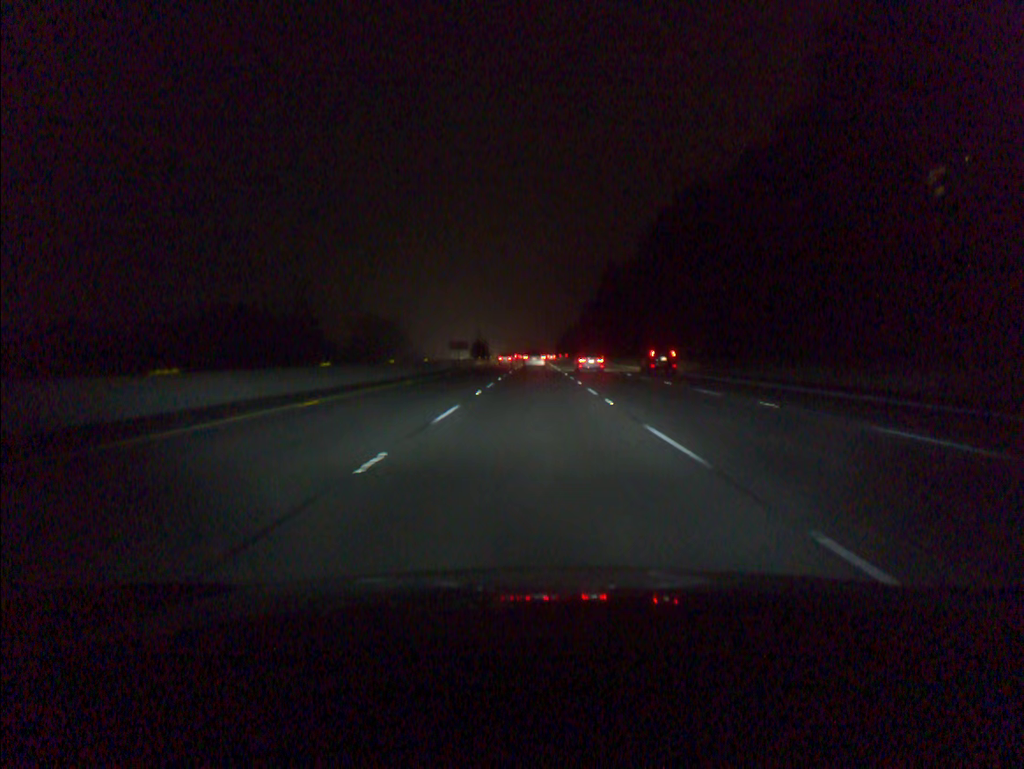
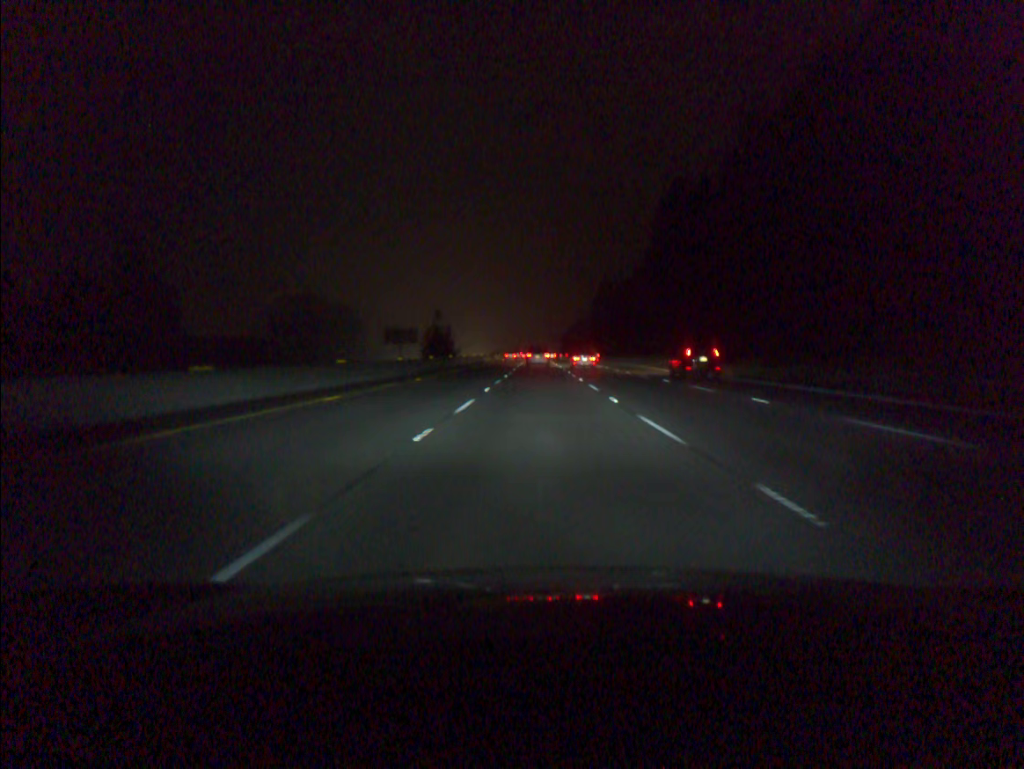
(-0.5, +85.9) m; 0°
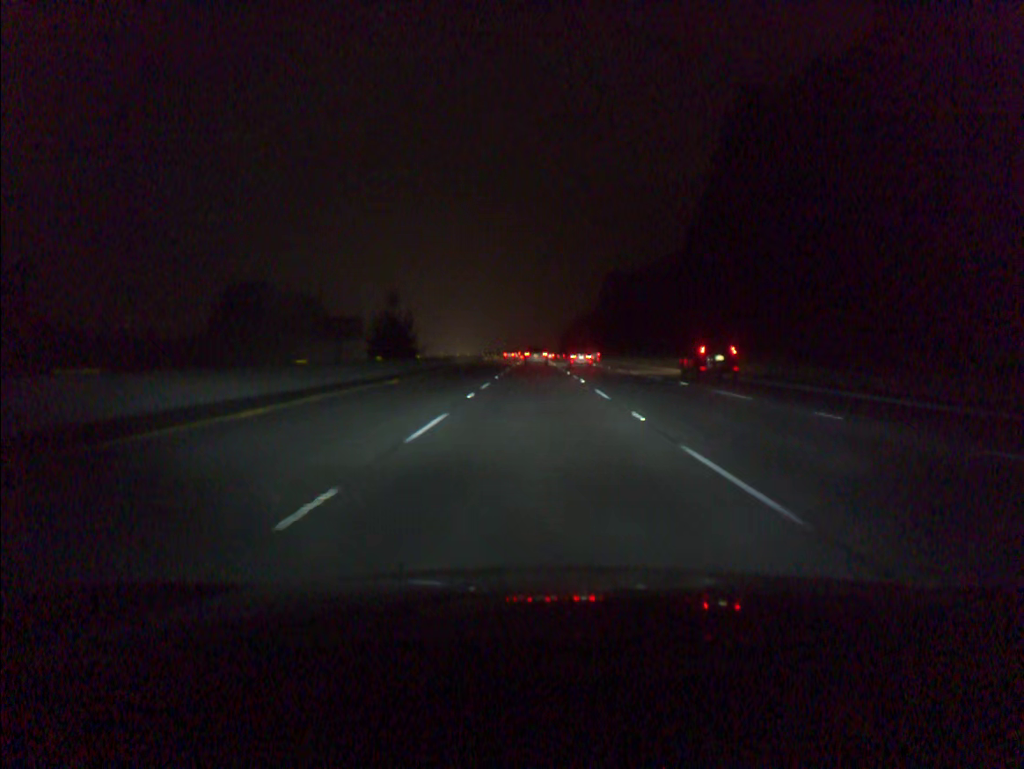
(+0.1, +34.5) m; 0°
